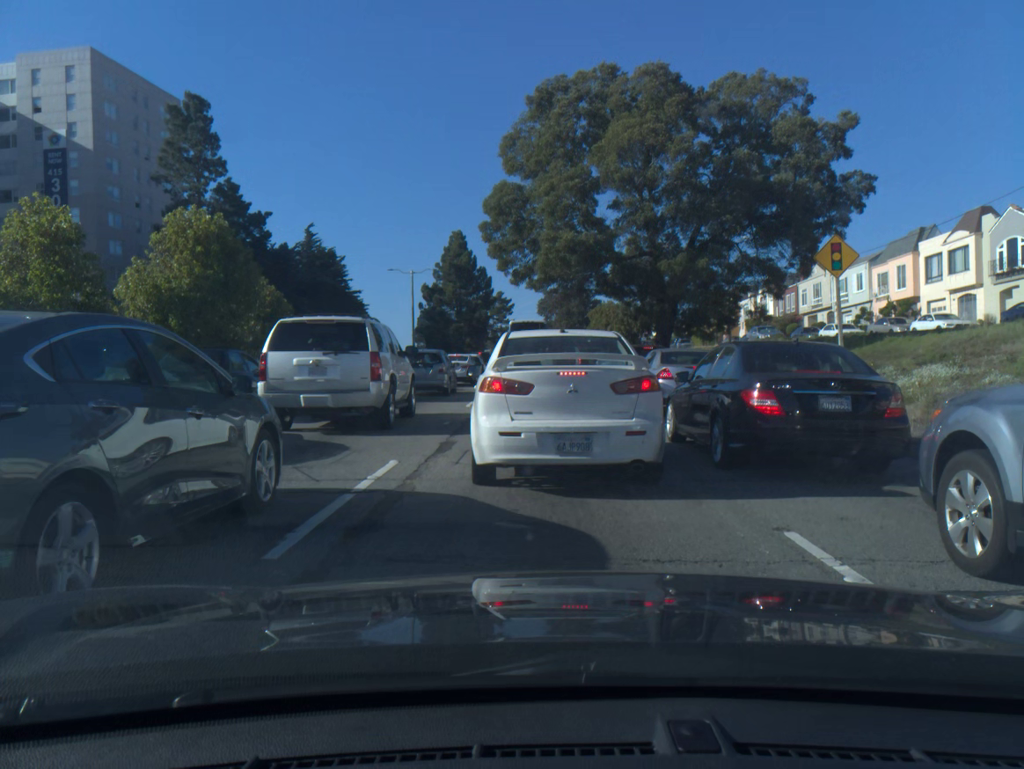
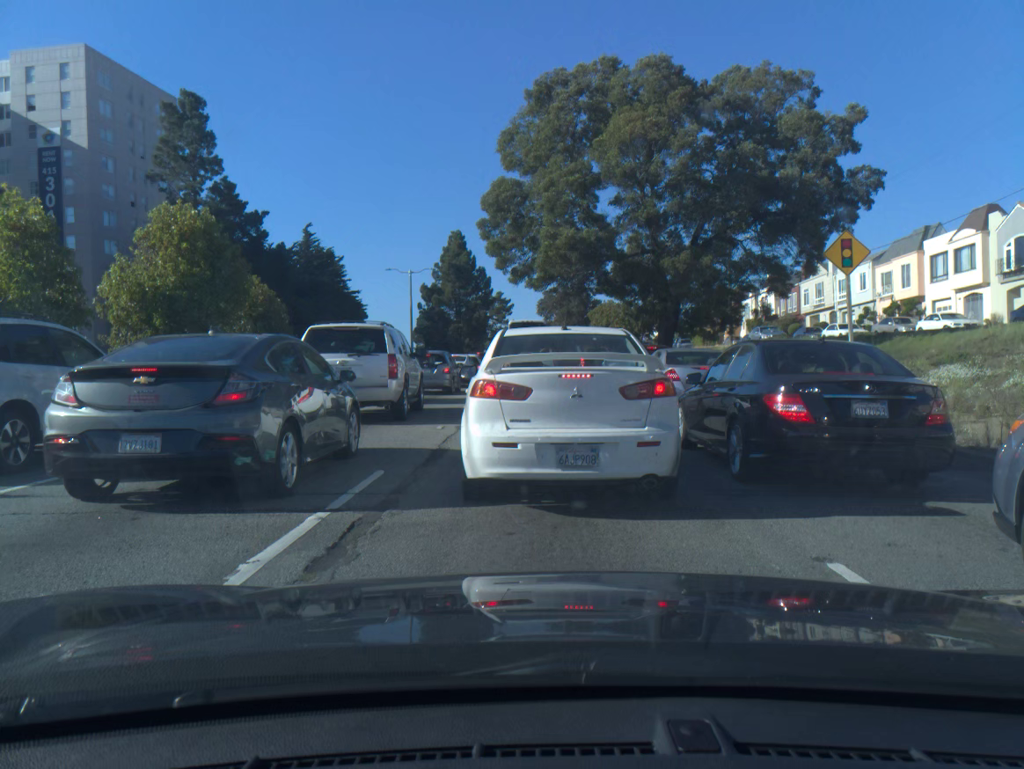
(0.0, +0.8) m; 0°
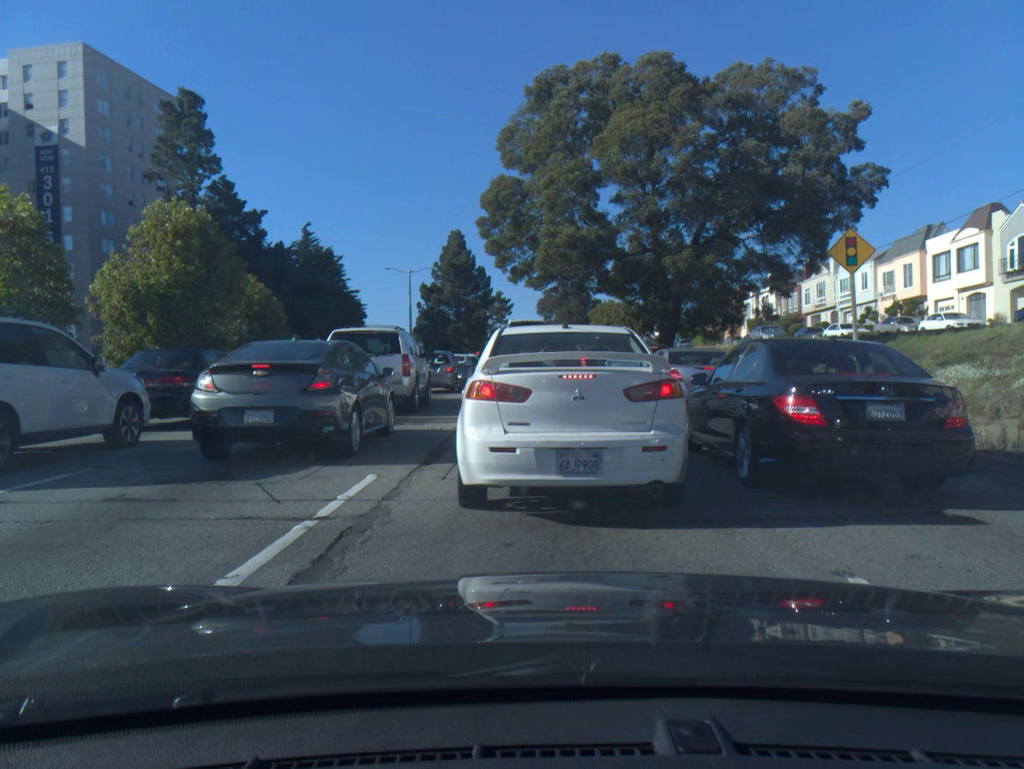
(0.0, +0.3) m; 0°
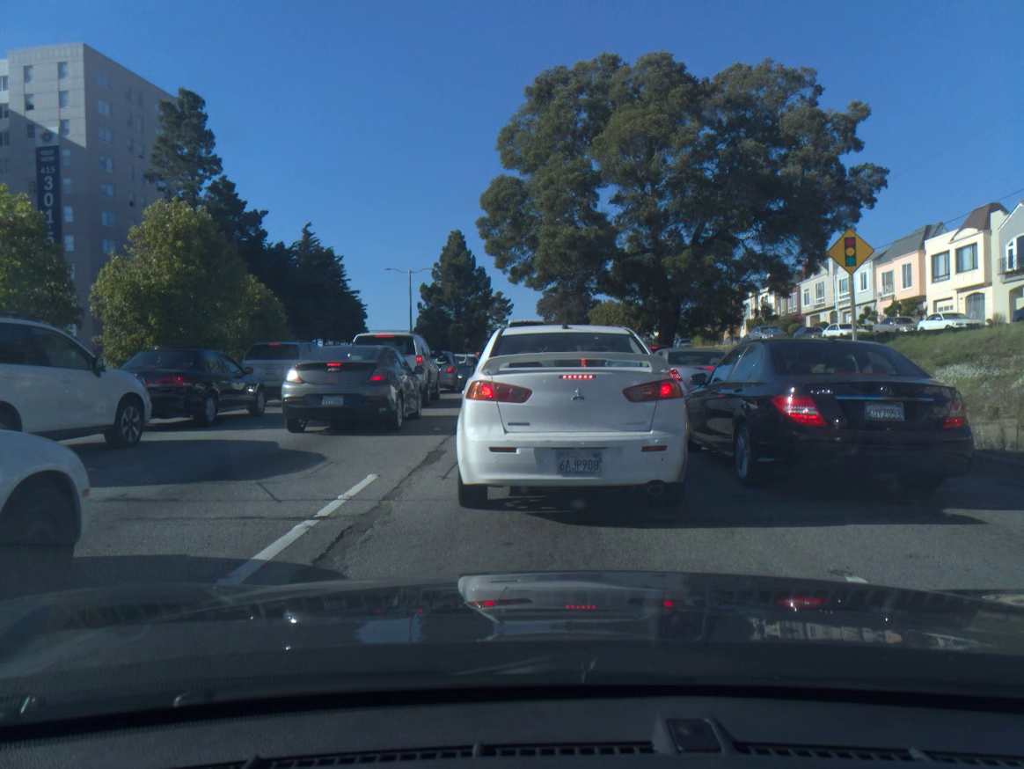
(0.0, 0.0) m; 0°
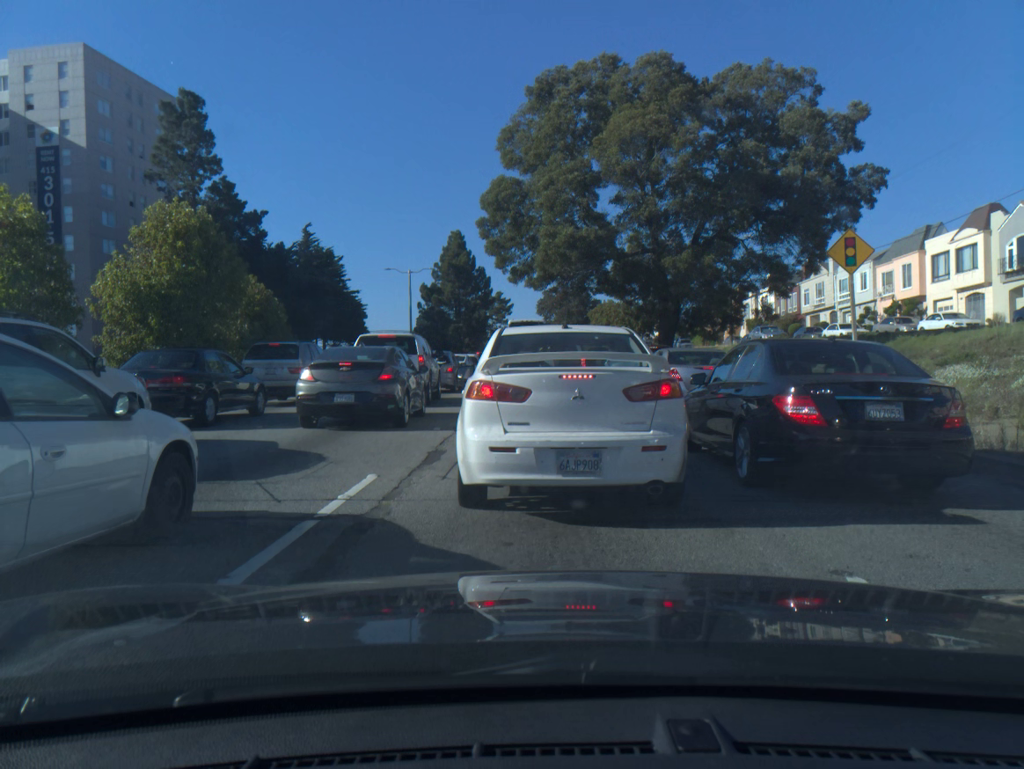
(0.0, 0.0) m; 0°
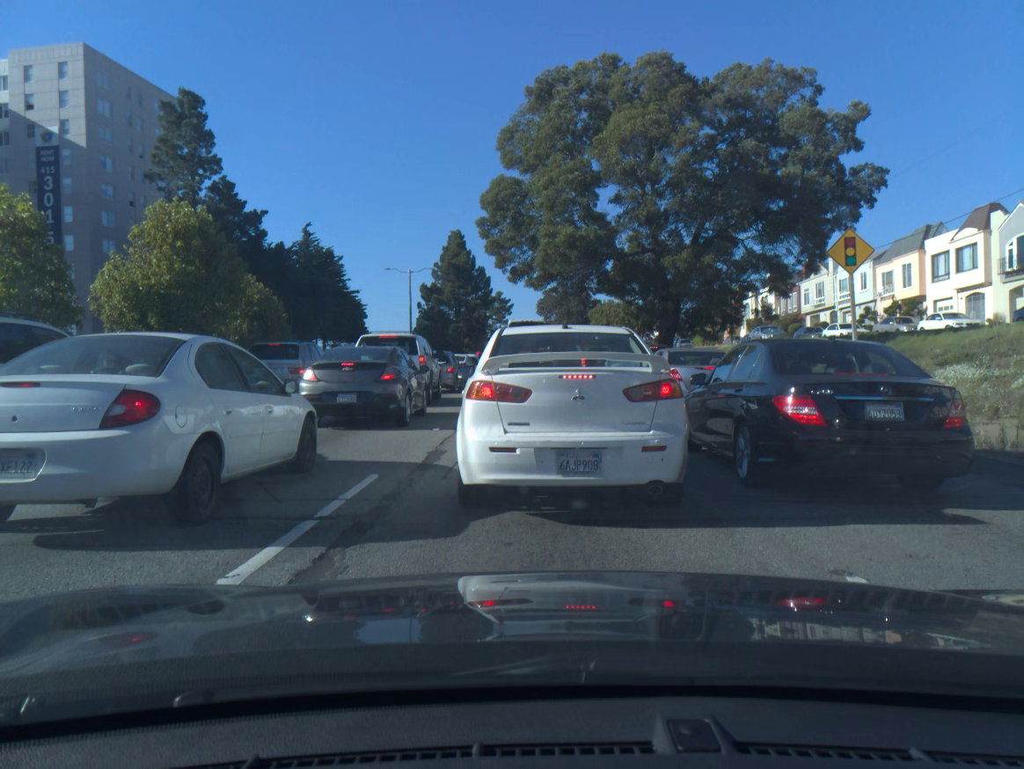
(0.0, 0.0) m; 0°
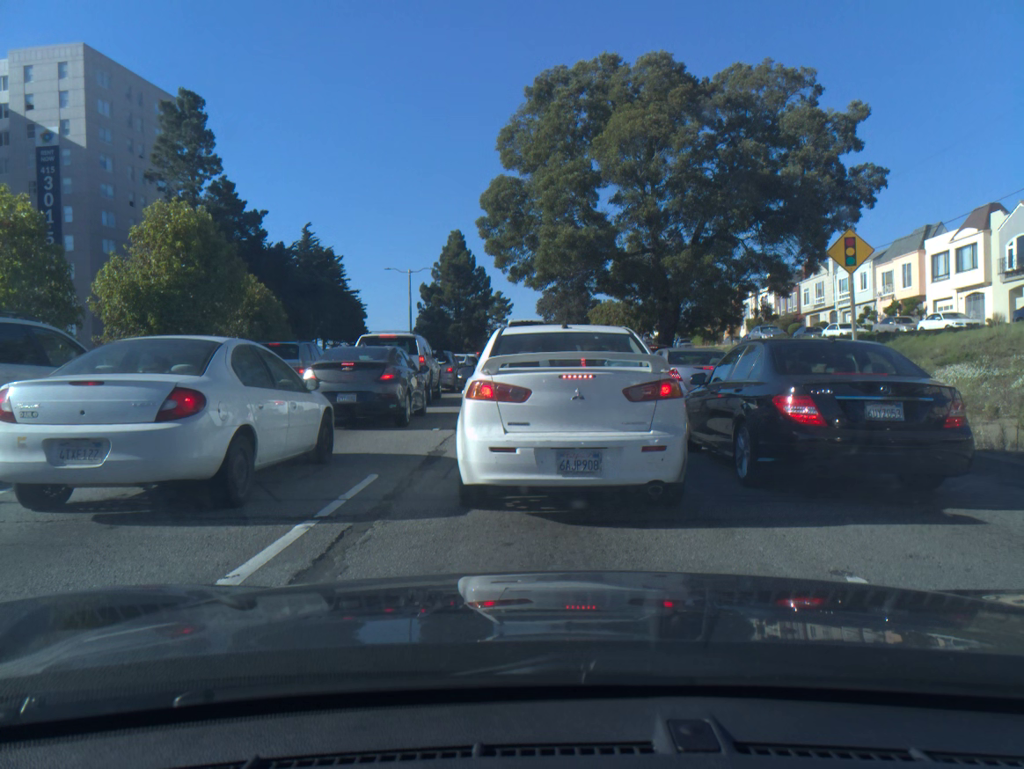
(0.0, 0.0) m; 0°
